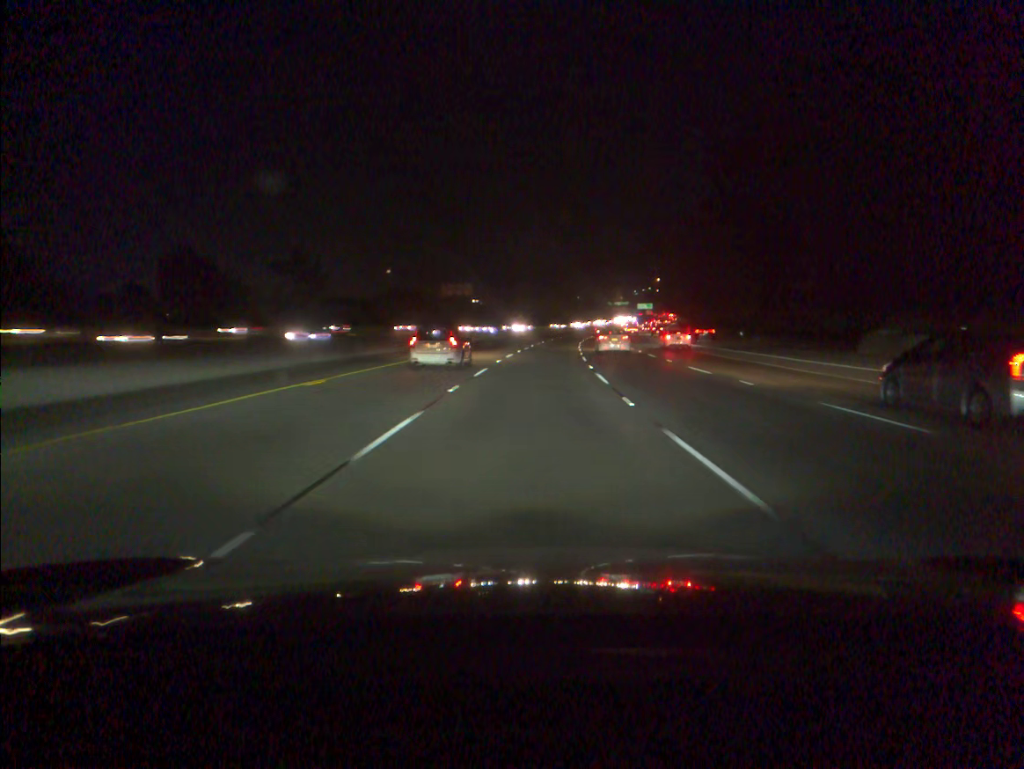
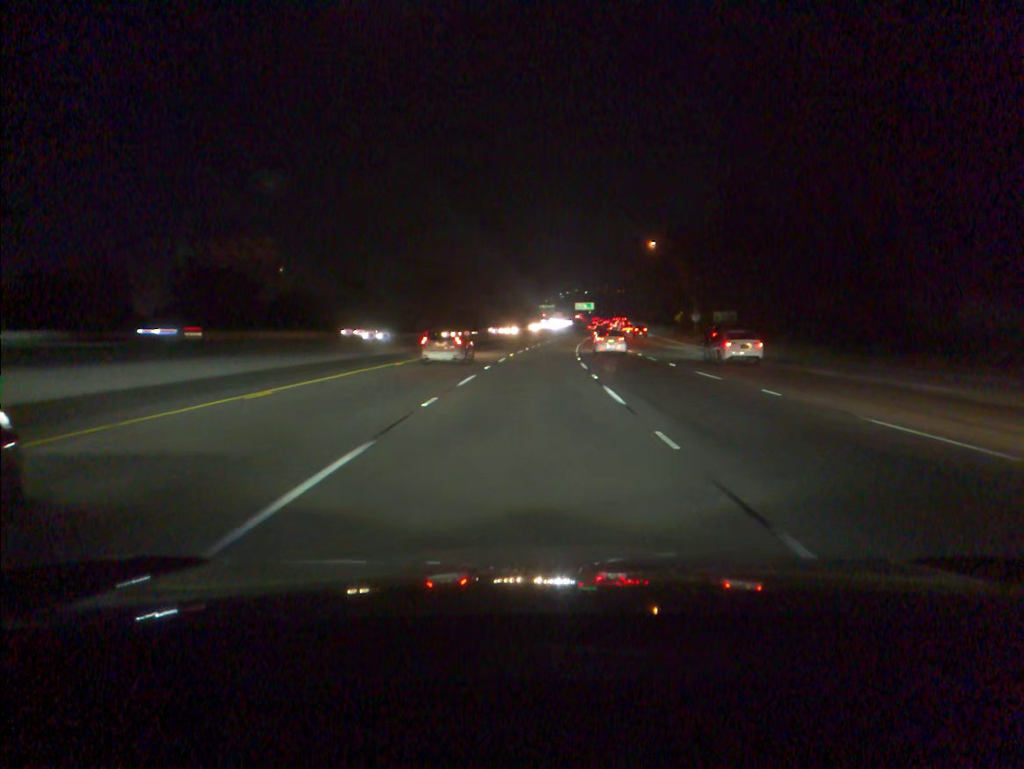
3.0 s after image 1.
(+4.6, +90.3) m; +6°
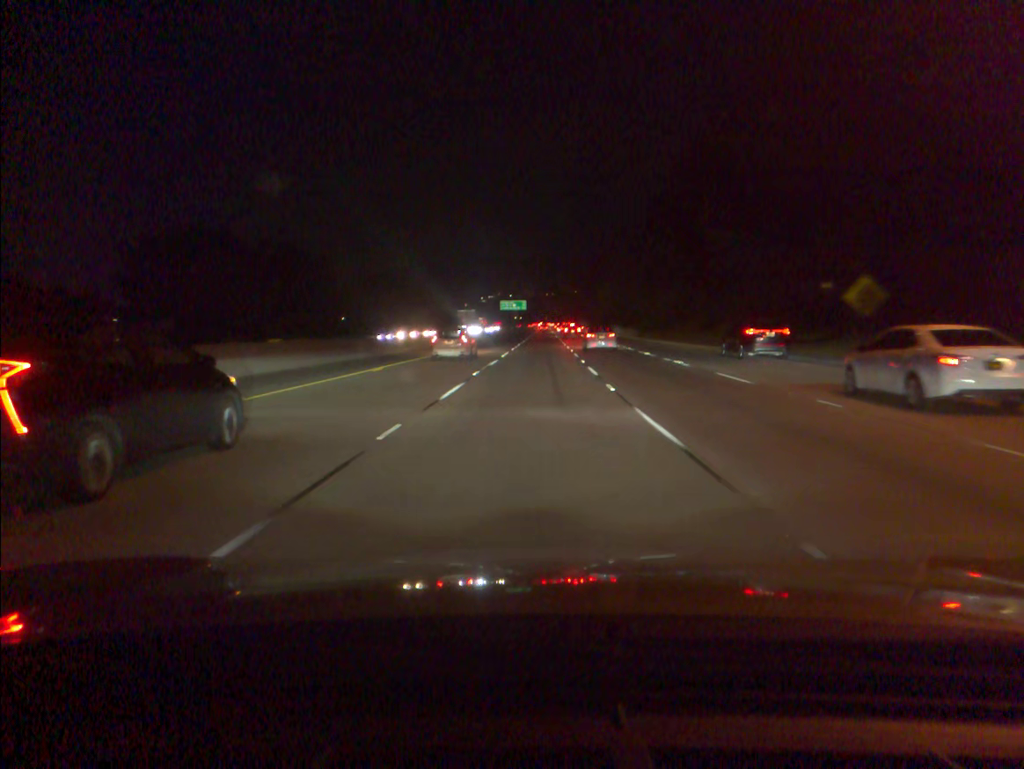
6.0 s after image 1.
(+4.4, +91.1) m; +6°
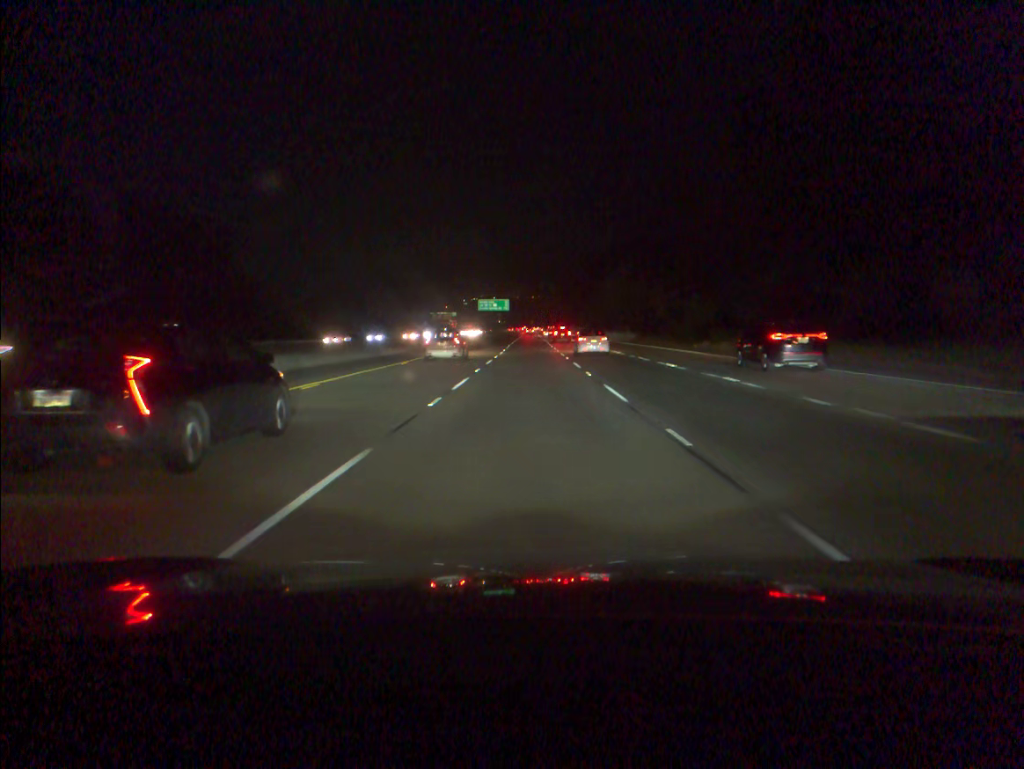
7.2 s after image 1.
(+0.4, +36.5) m; +1°
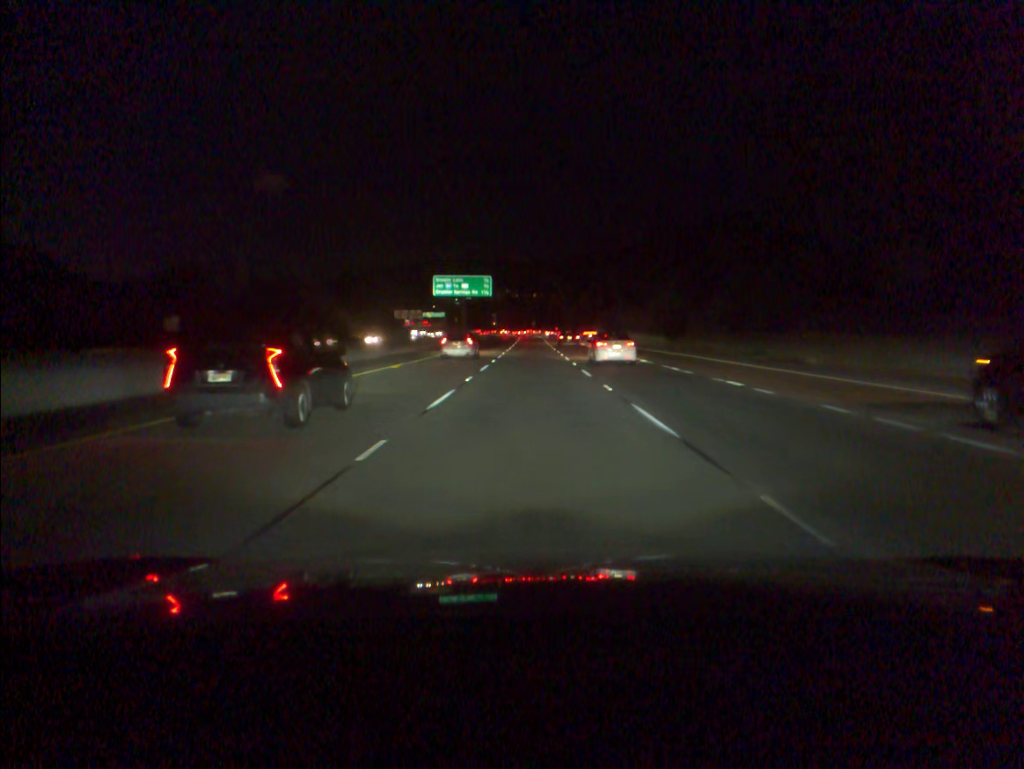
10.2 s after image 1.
(+0.1, +90.5) m; 0°
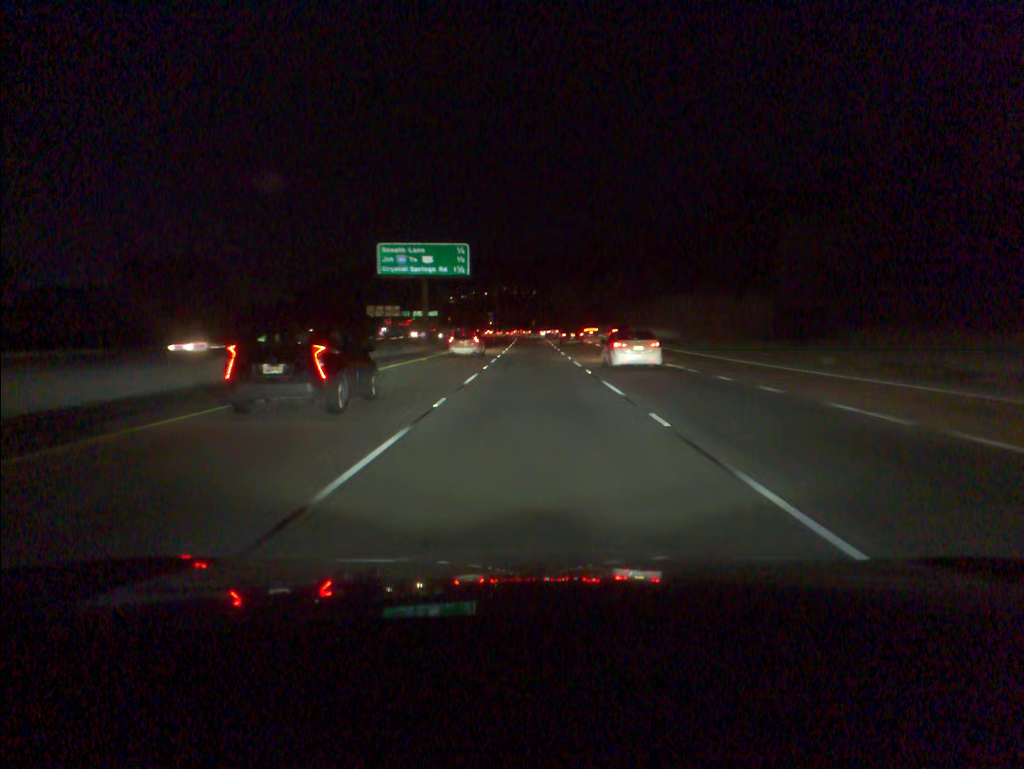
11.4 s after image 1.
(0.0, +36.2) m; 0°
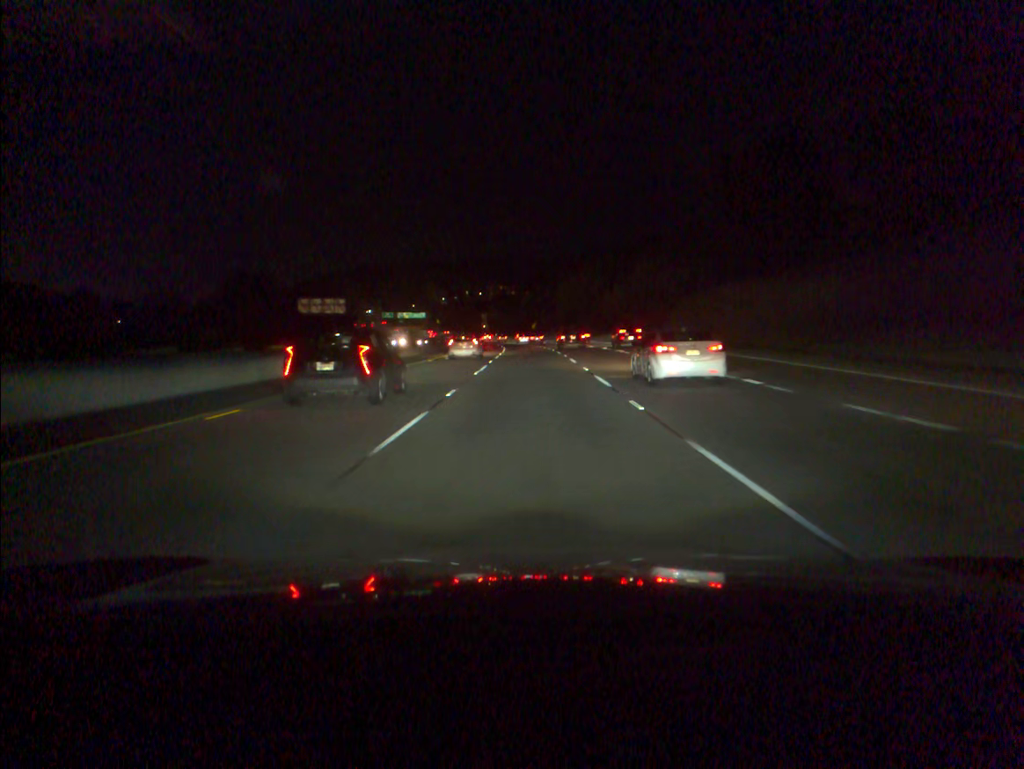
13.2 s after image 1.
(+0.1, +54.6) m; 0°
